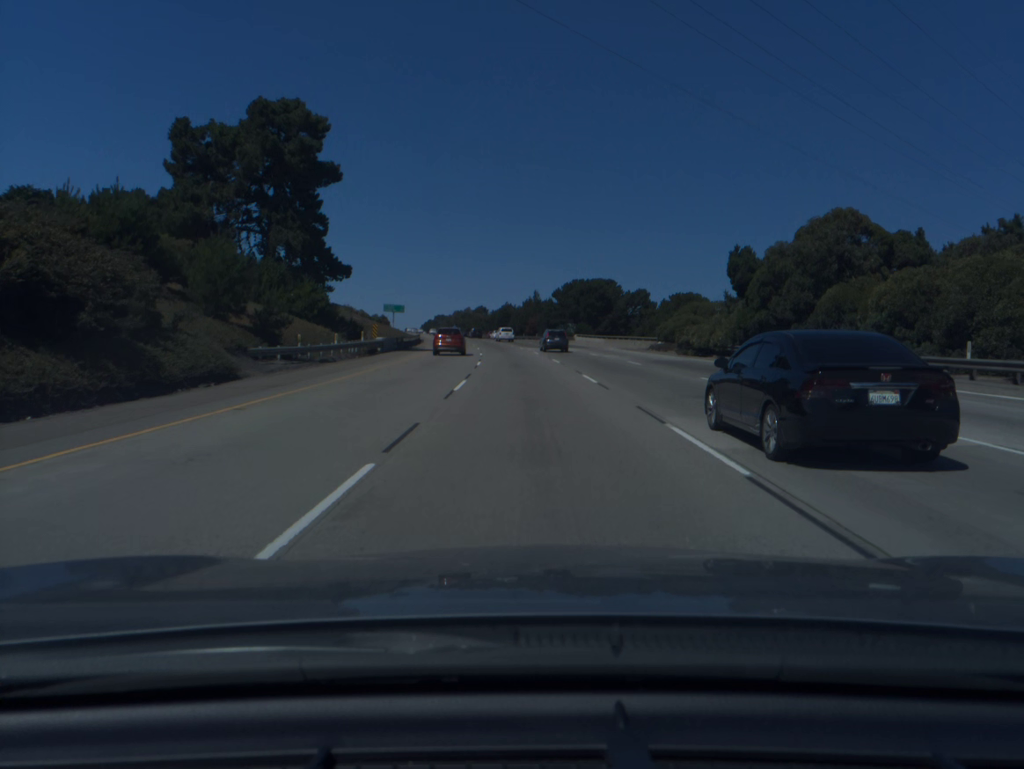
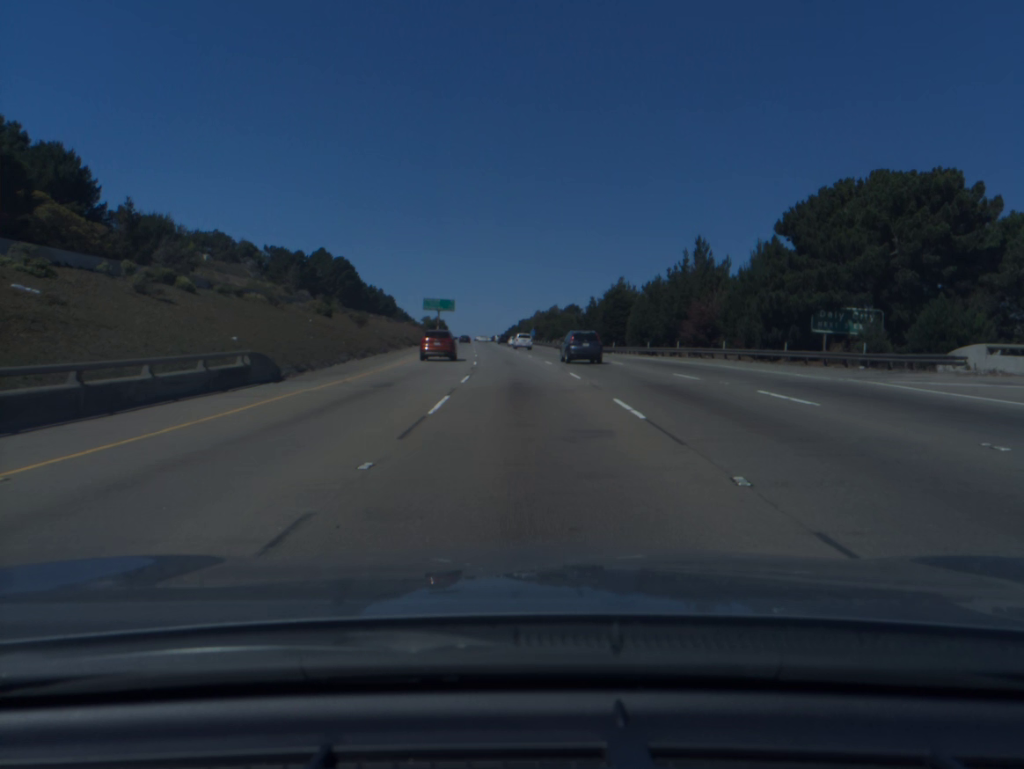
(-5.3, +92.4) m; -7°
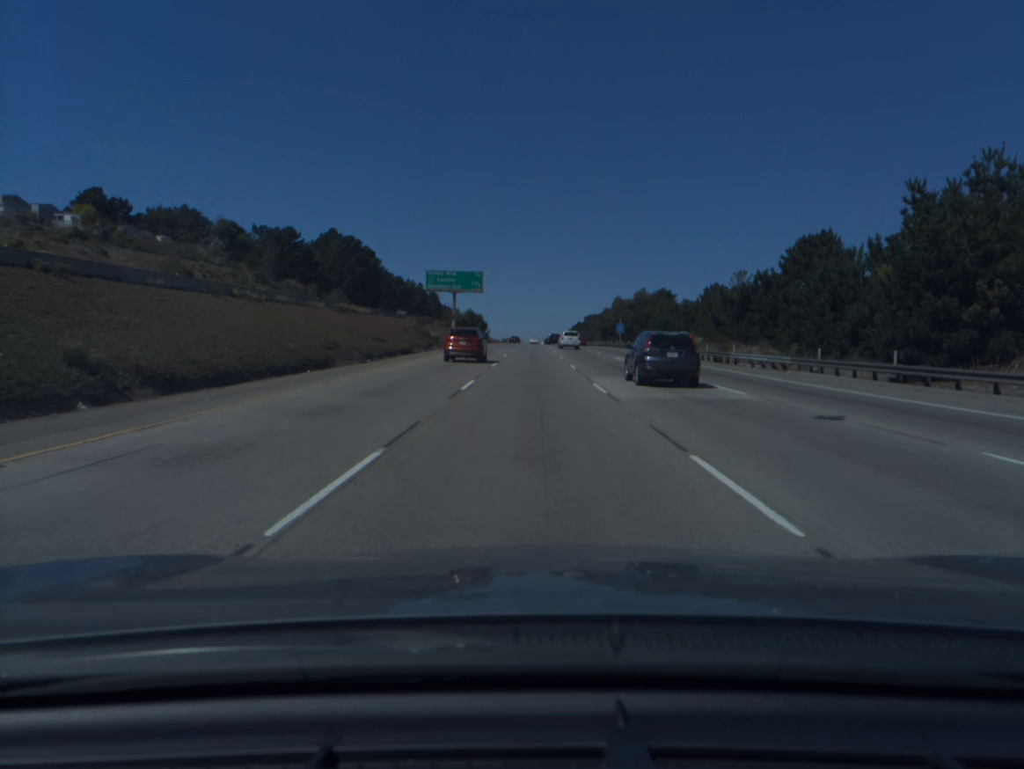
(-3.6, +76.1) m; -5°
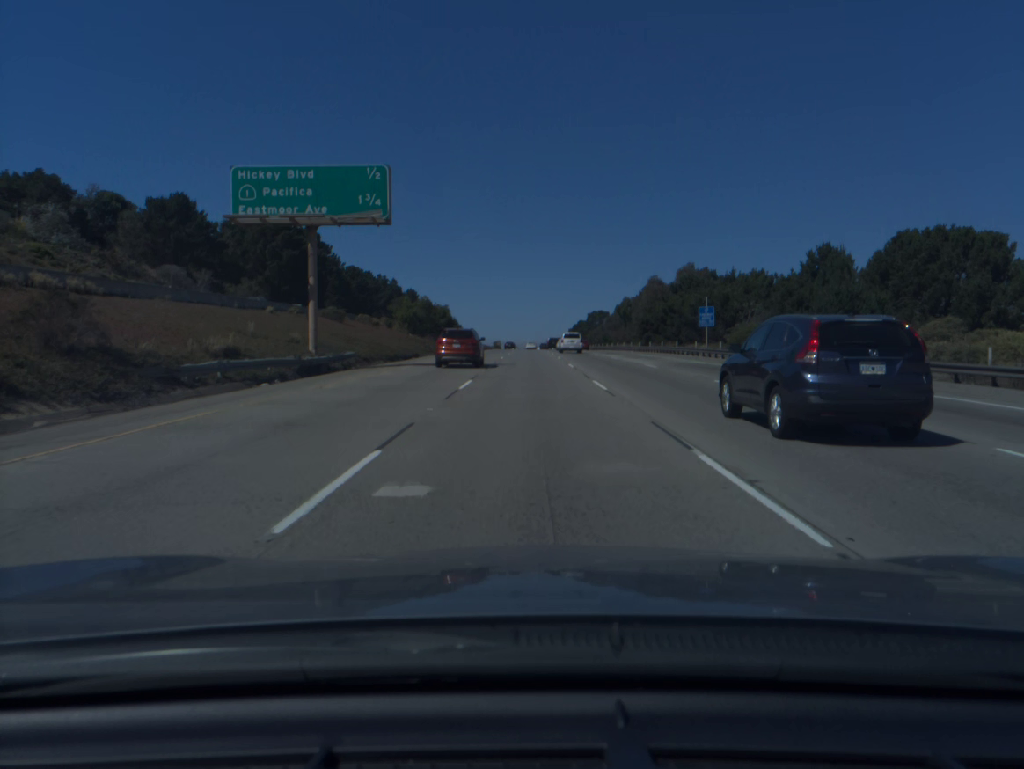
(0.0, +58.6) m; 0°
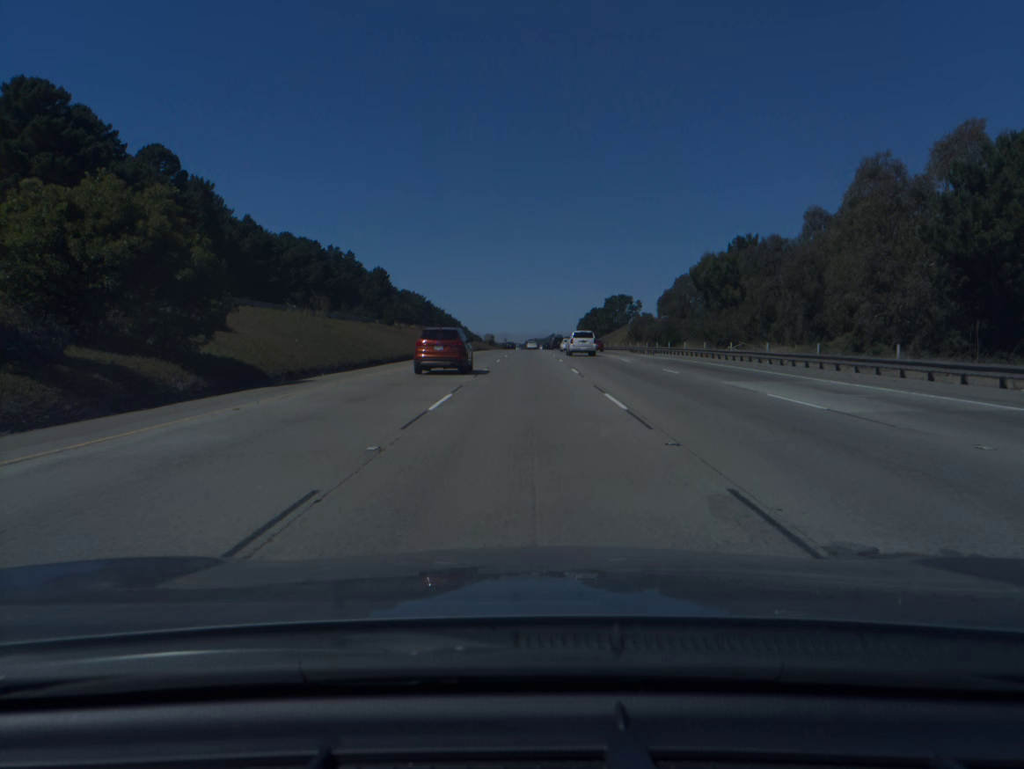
(0.0, +78.3) m; 0°
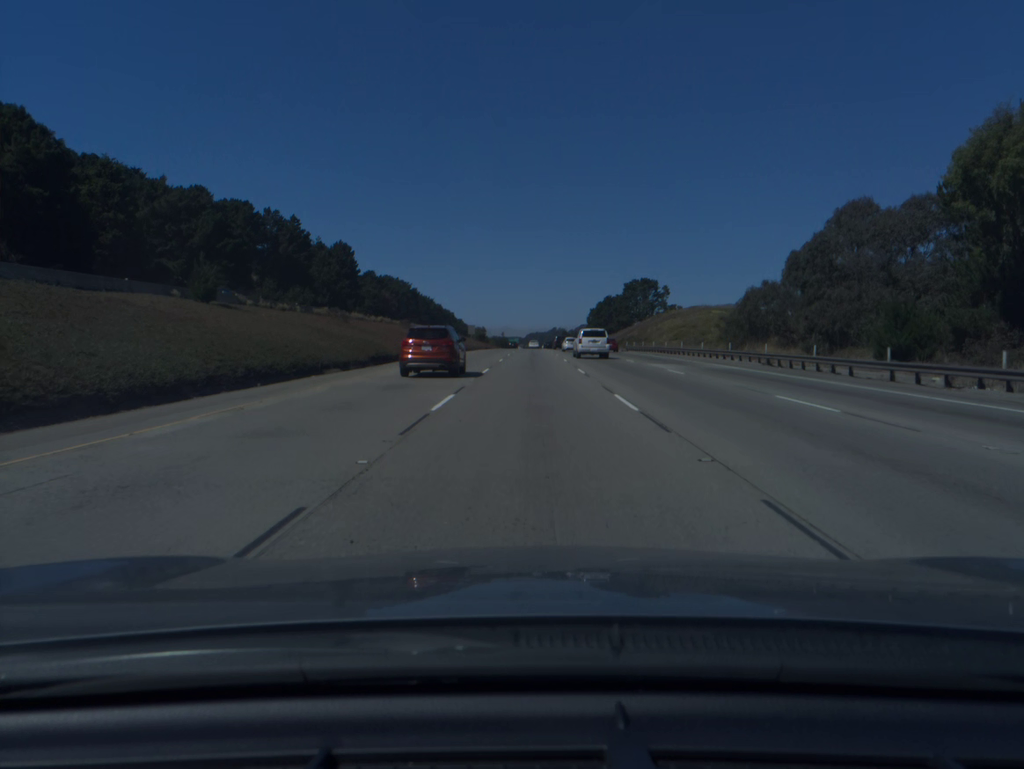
(-0.2, +58.7) m; 0°
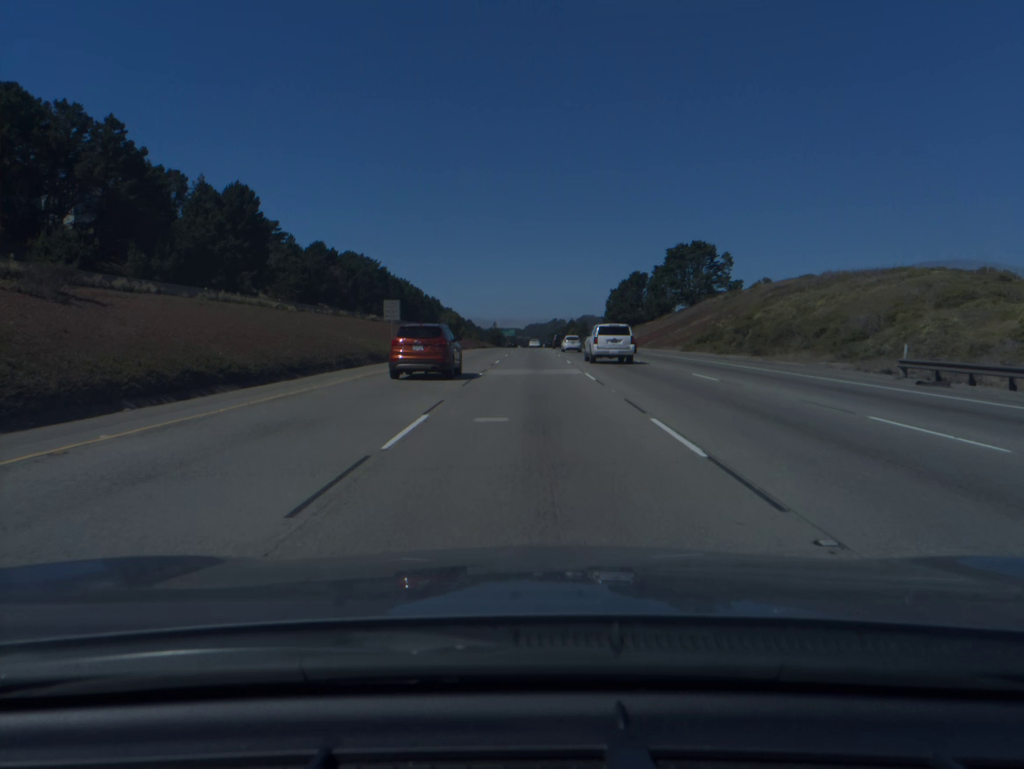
(+0.1, +78.2) m; 0°
